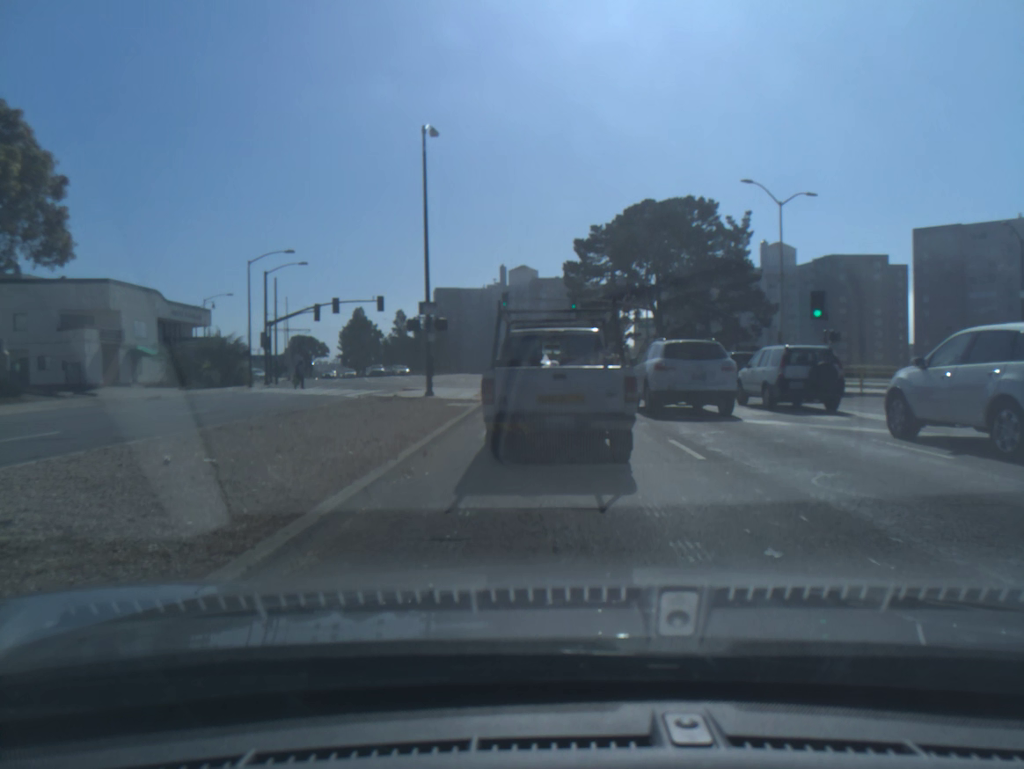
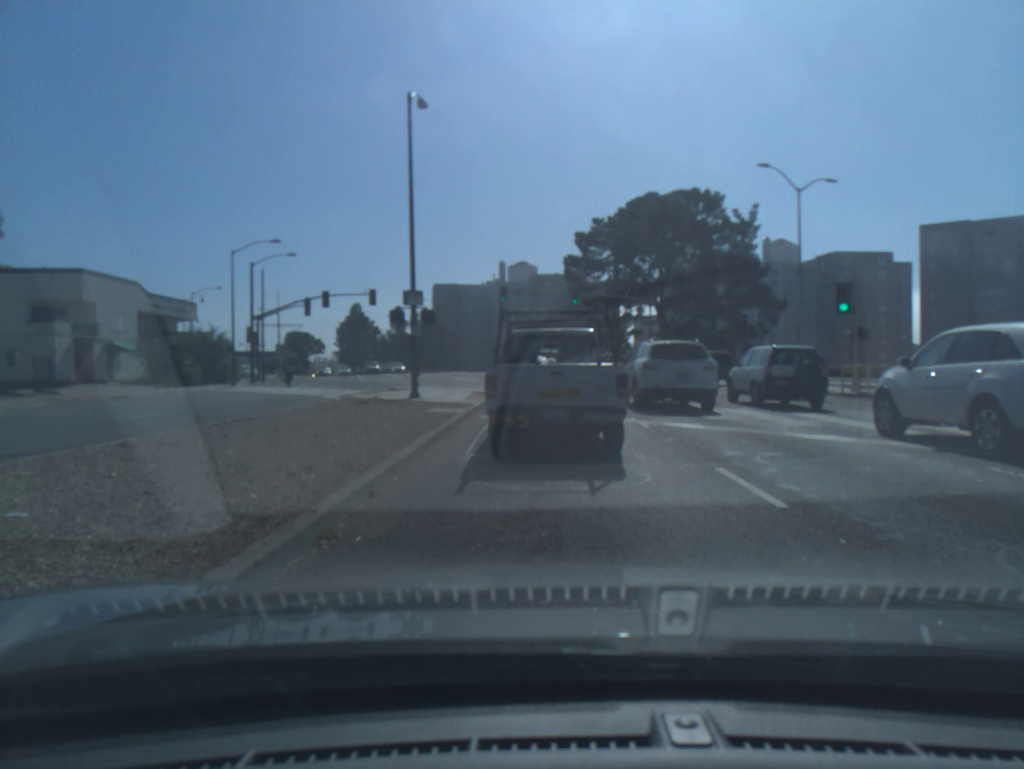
(0.0, +3.1) m; 0°
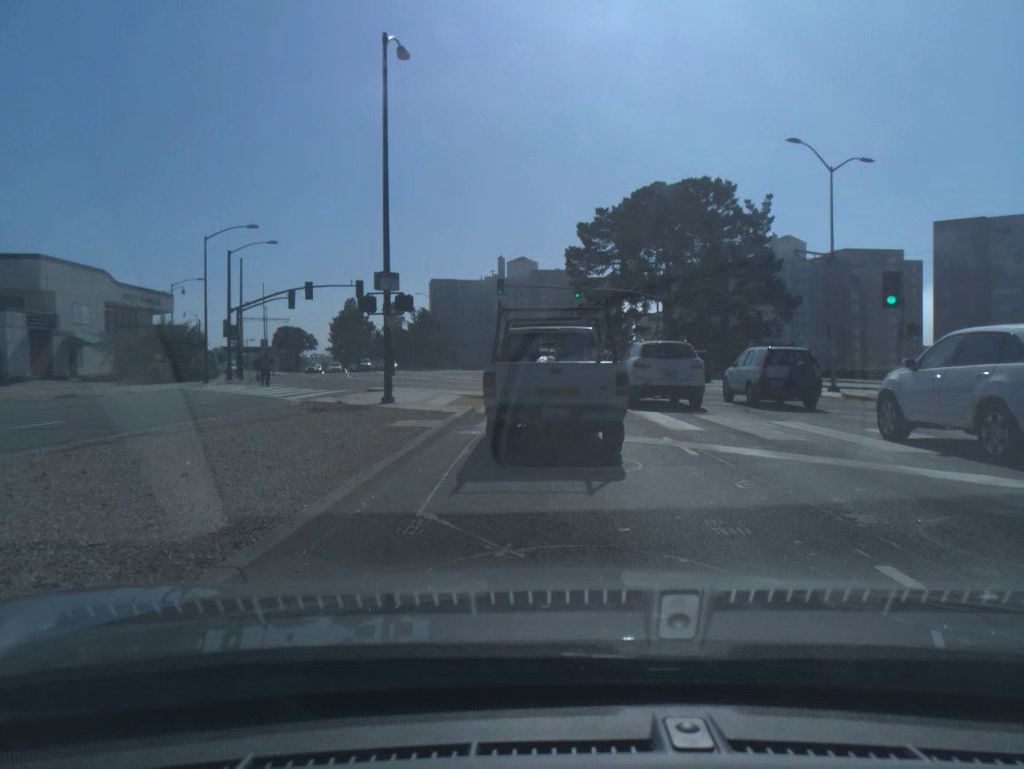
(0.0, +4.0) m; 0°
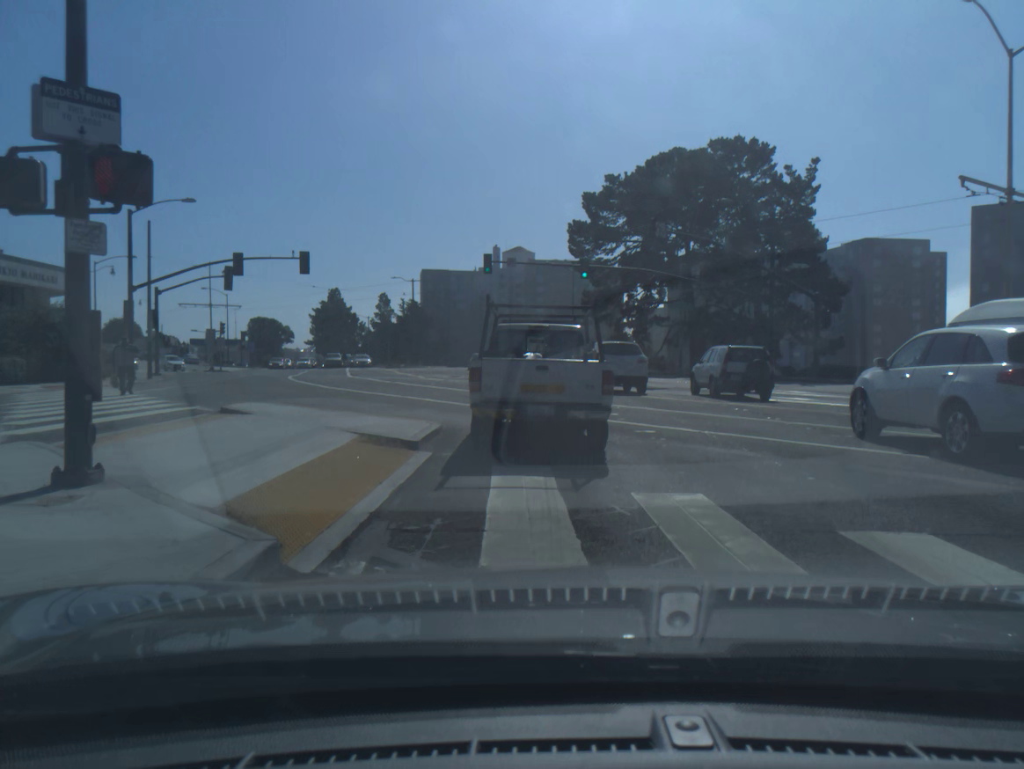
(+0.1, +13.4) m; +1°
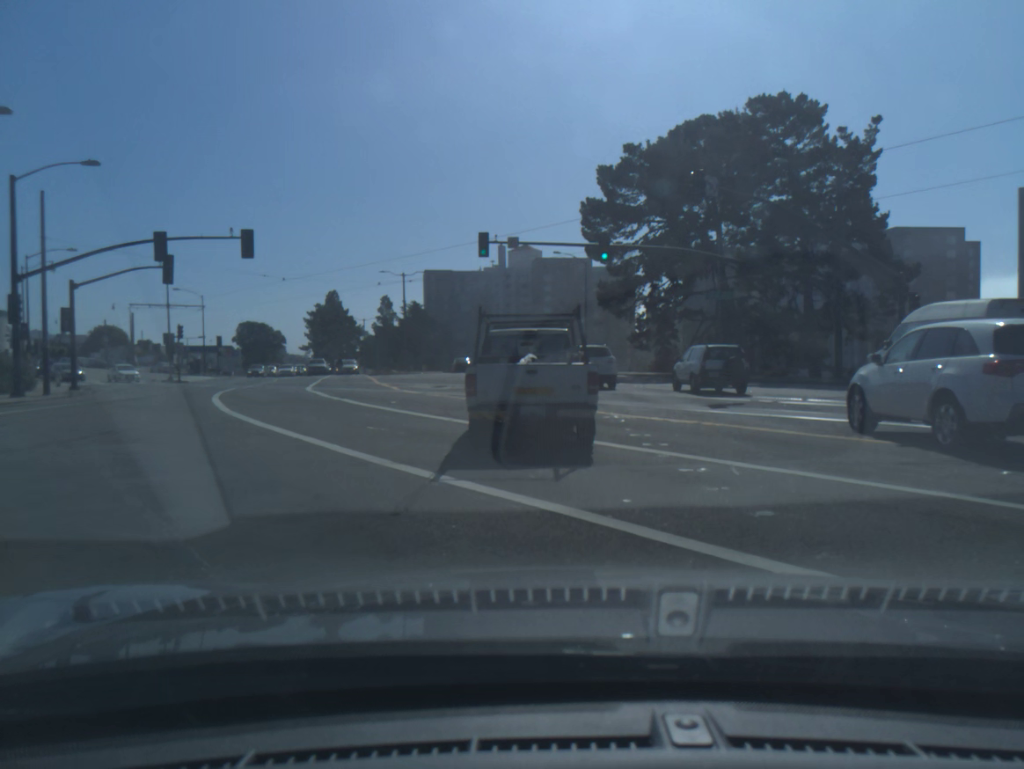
(-0.1, +10.4) m; -1°
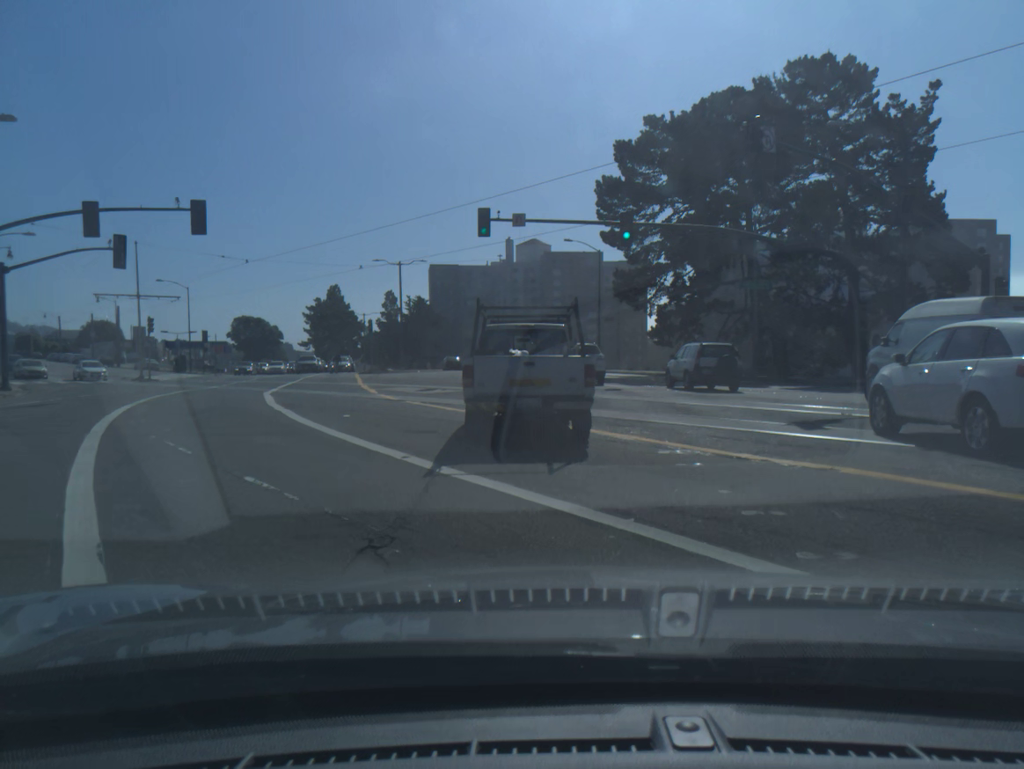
(0.0, +6.1) m; -1°
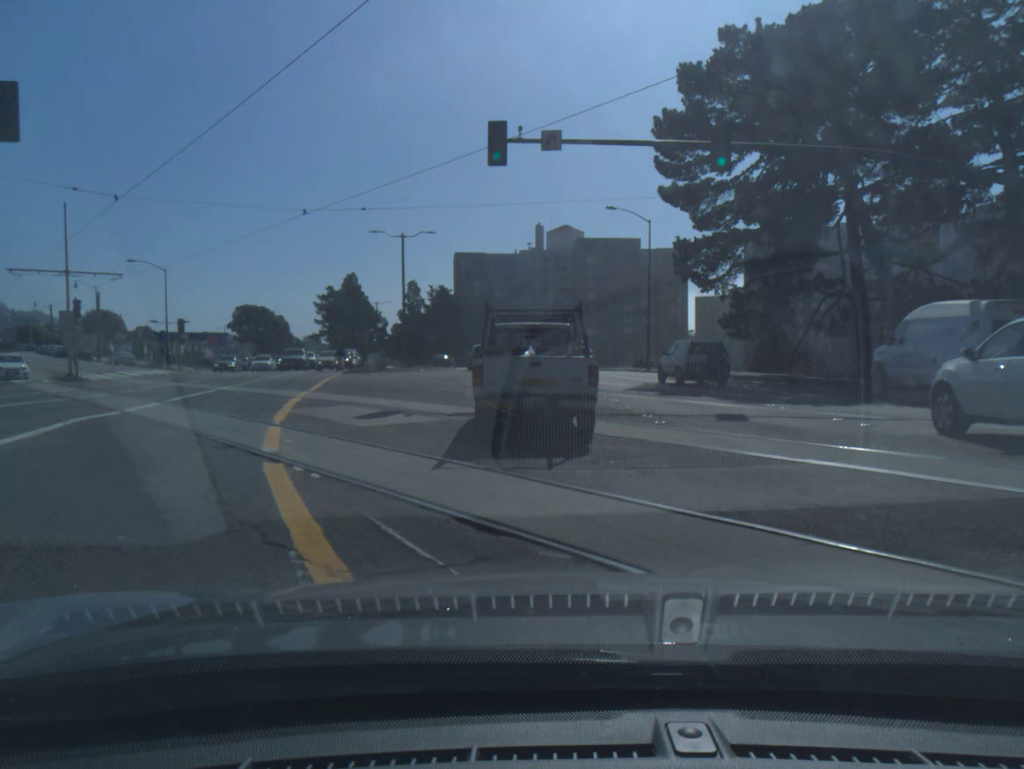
(-0.2, +12.7) m; -2°
